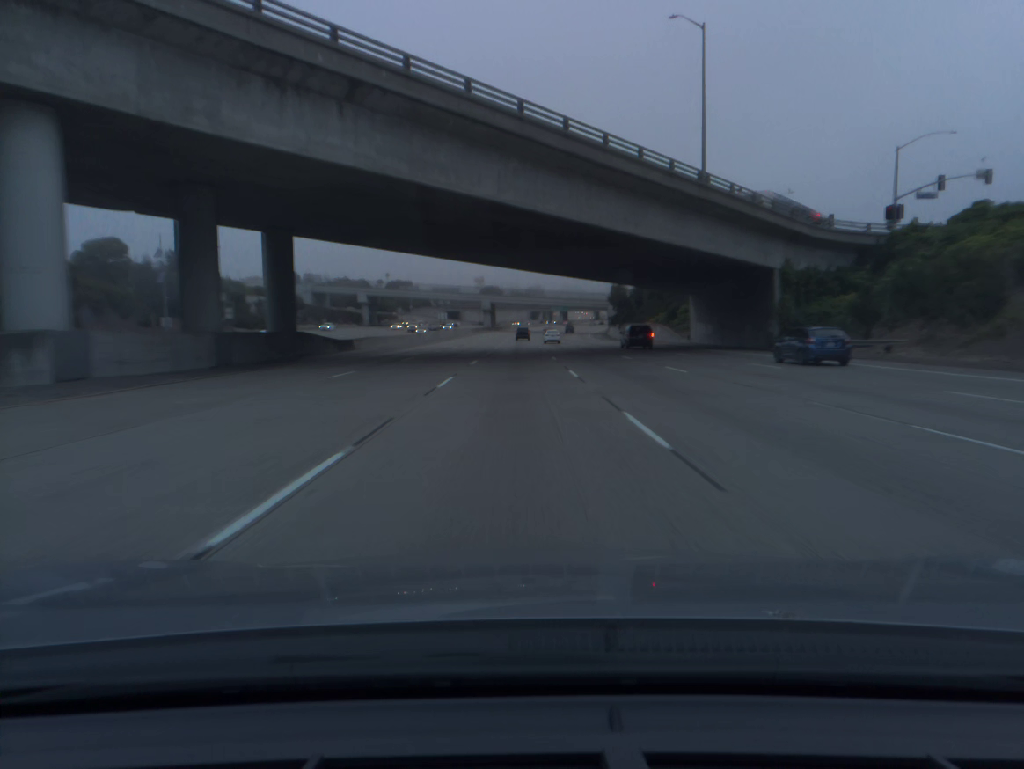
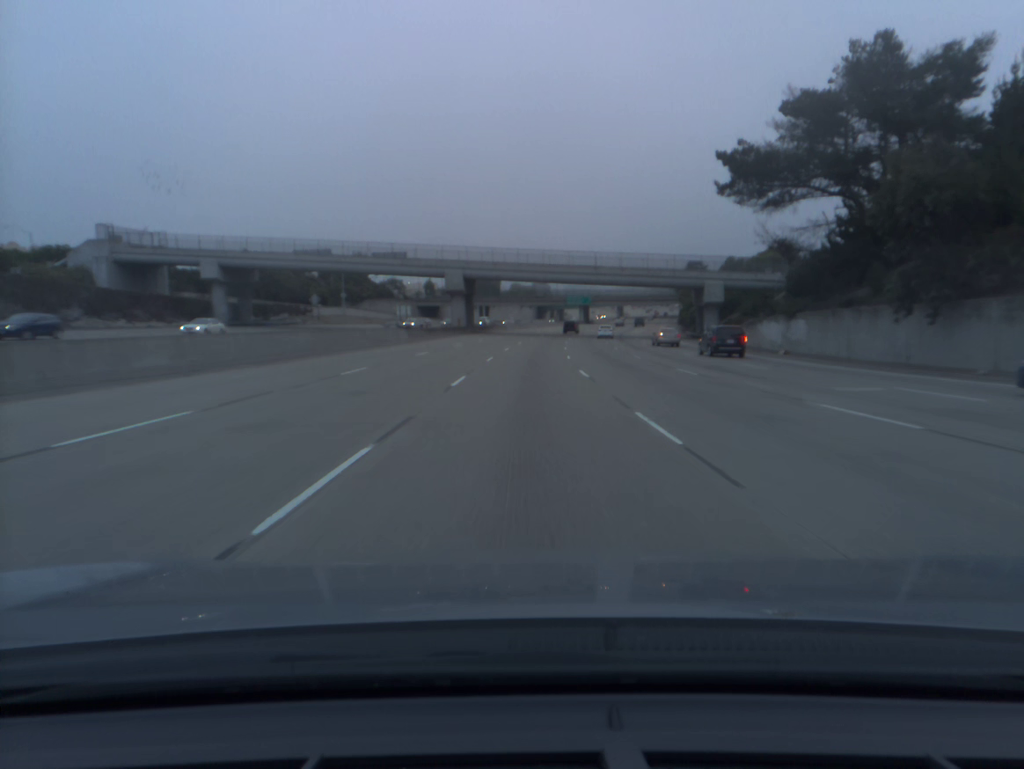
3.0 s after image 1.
(-0.8, +99.3) m; 0°
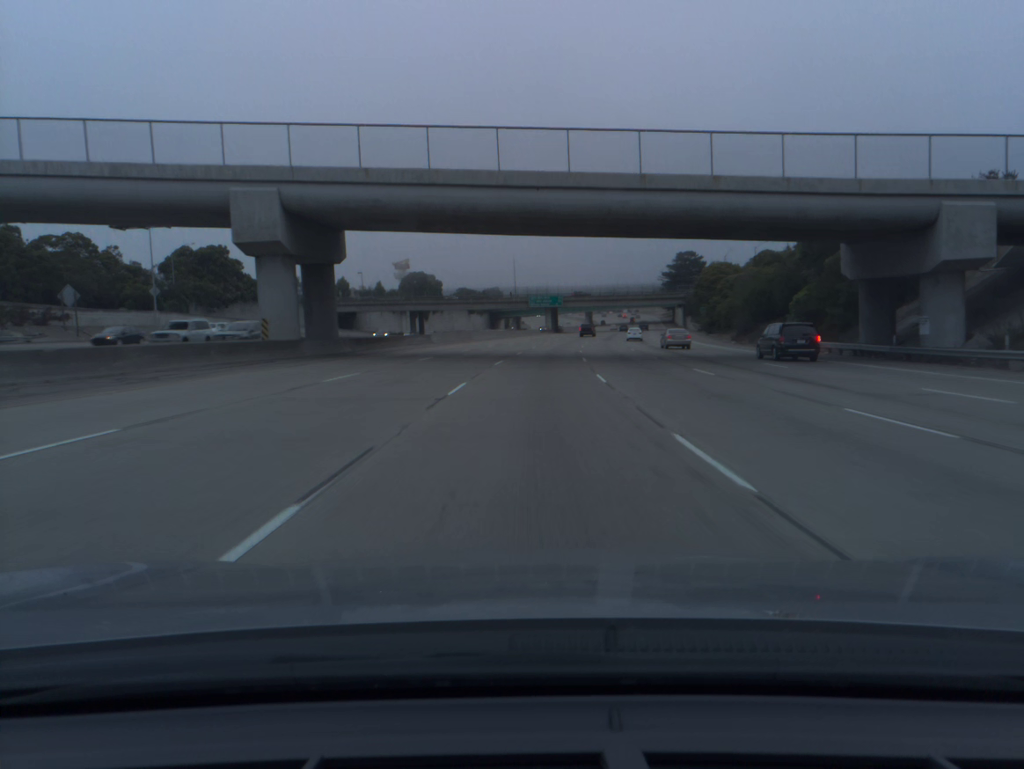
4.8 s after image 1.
(+1.2, +59.4) m; +3°
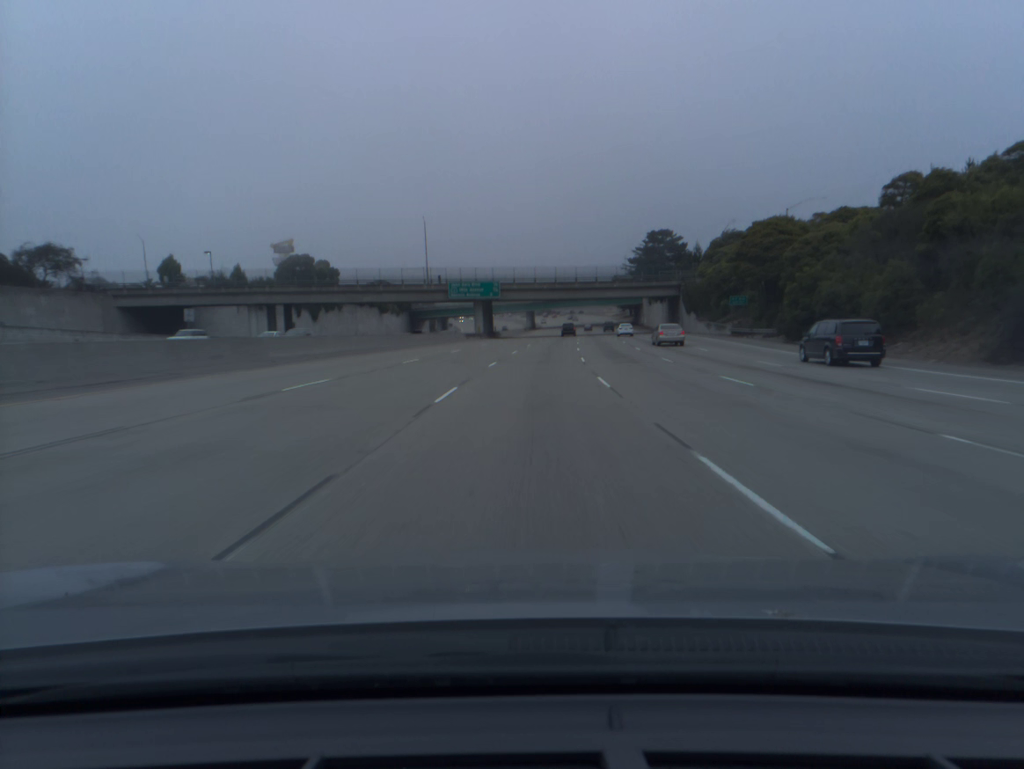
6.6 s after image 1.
(+2.6, +59.1) m; +5°
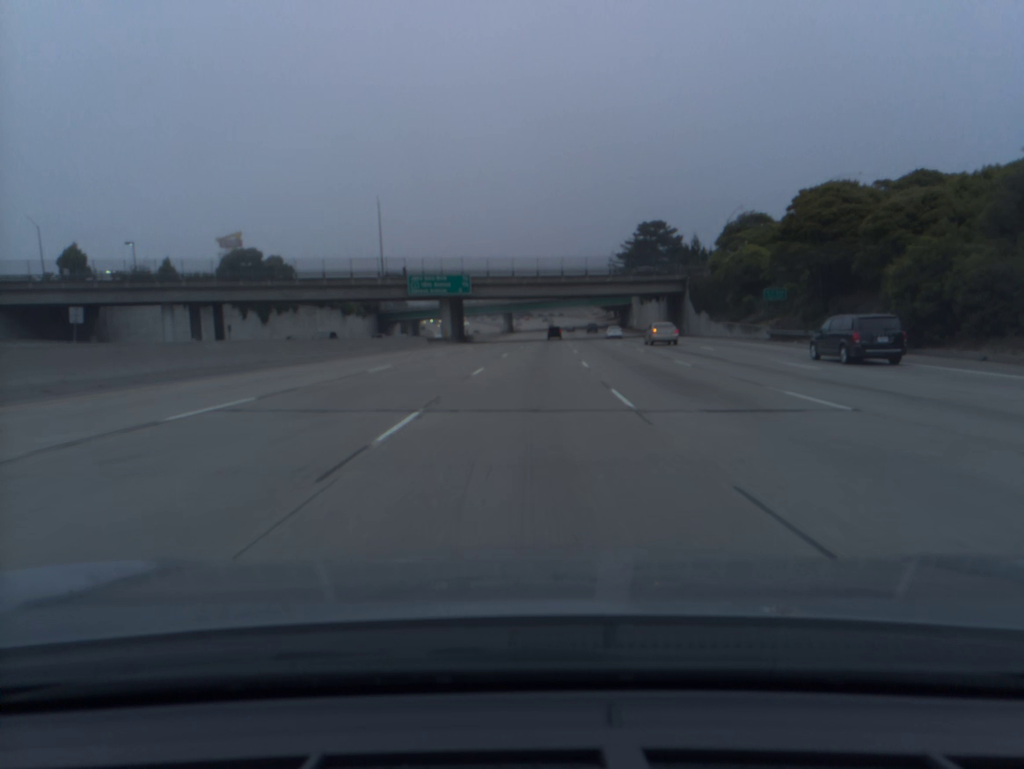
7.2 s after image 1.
(+0.3, +19.8) m; +2°
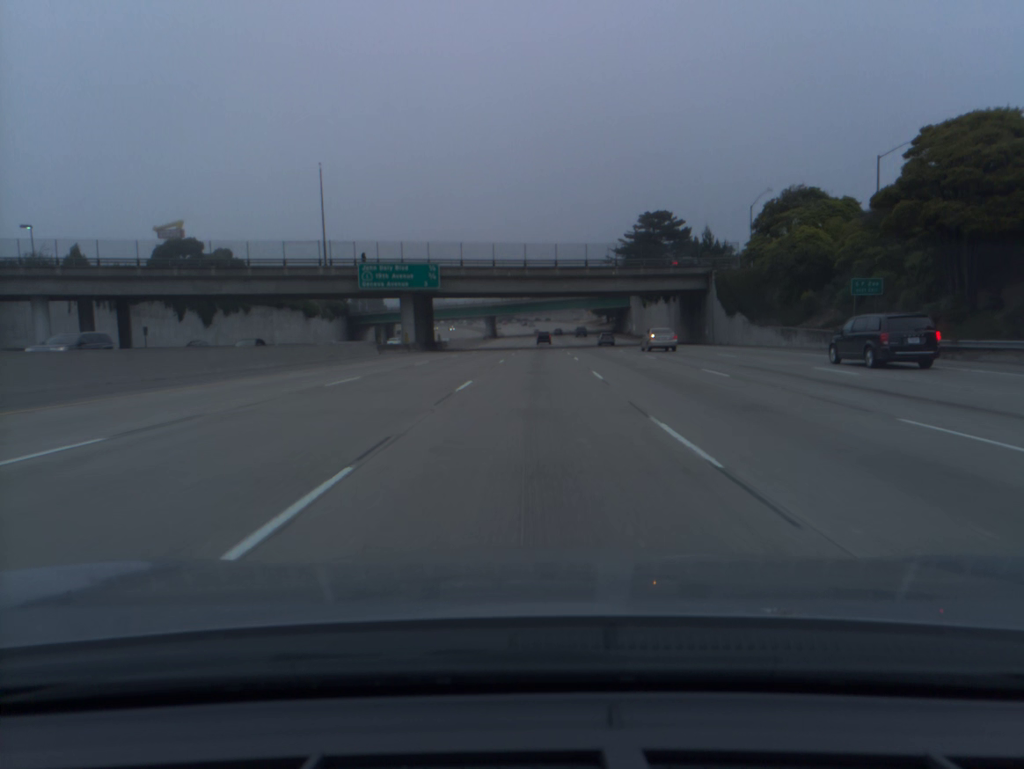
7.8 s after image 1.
(+0.2, +19.8) m; +1°
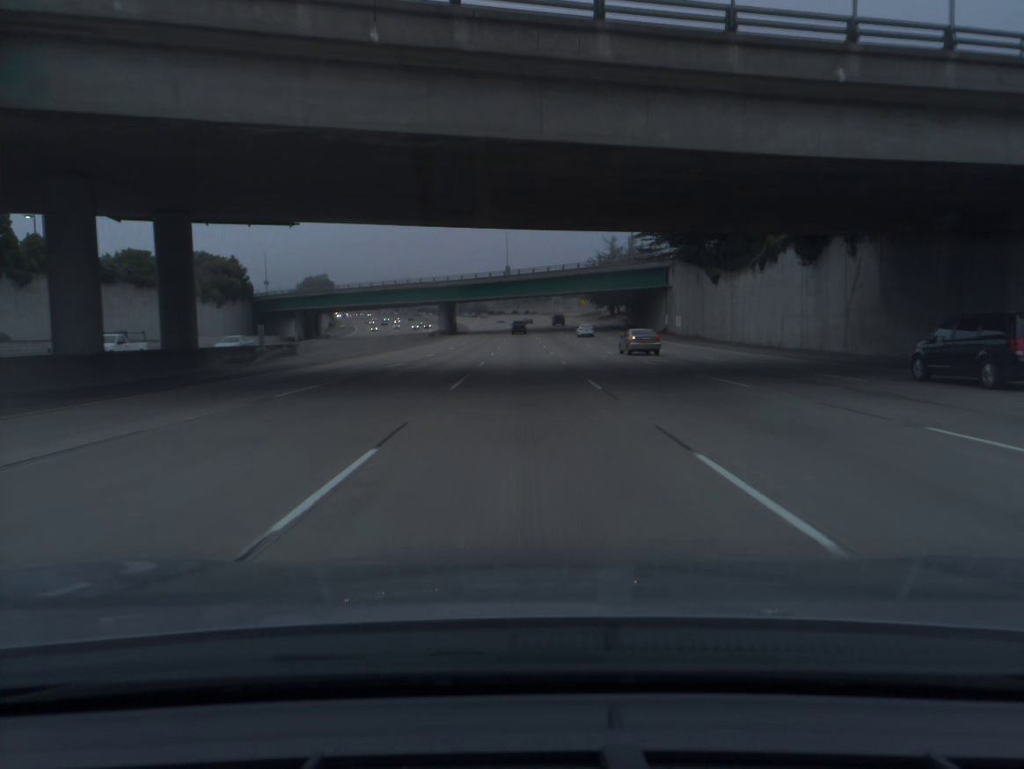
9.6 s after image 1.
(+1.3, +59.5) m; +2°
